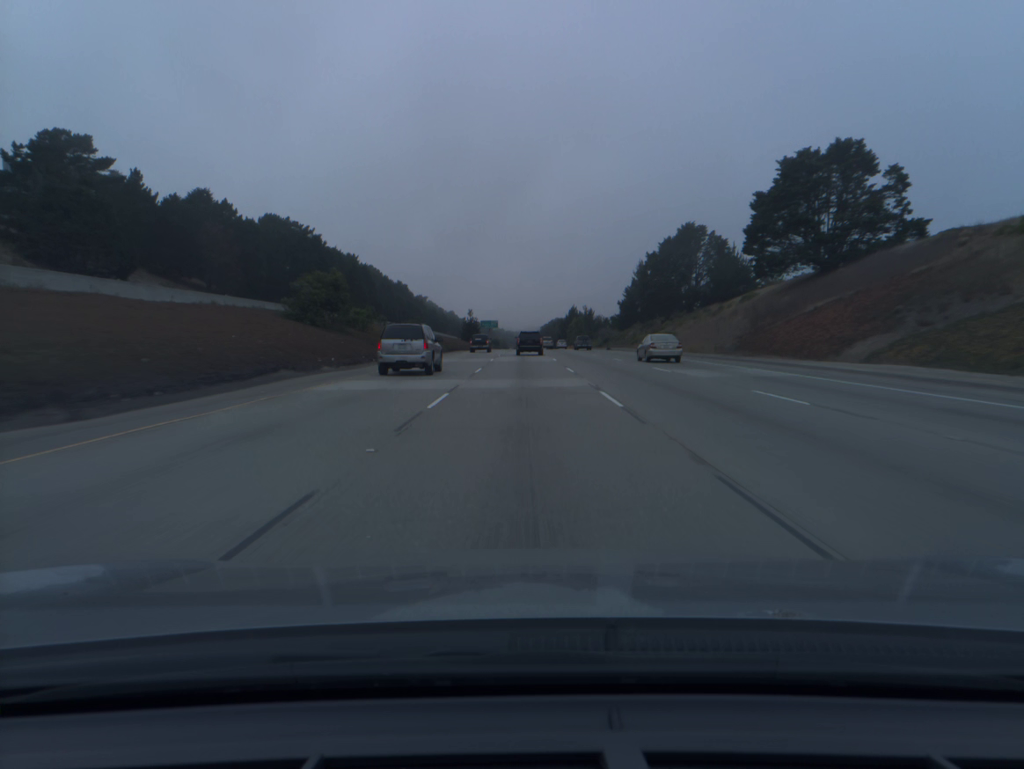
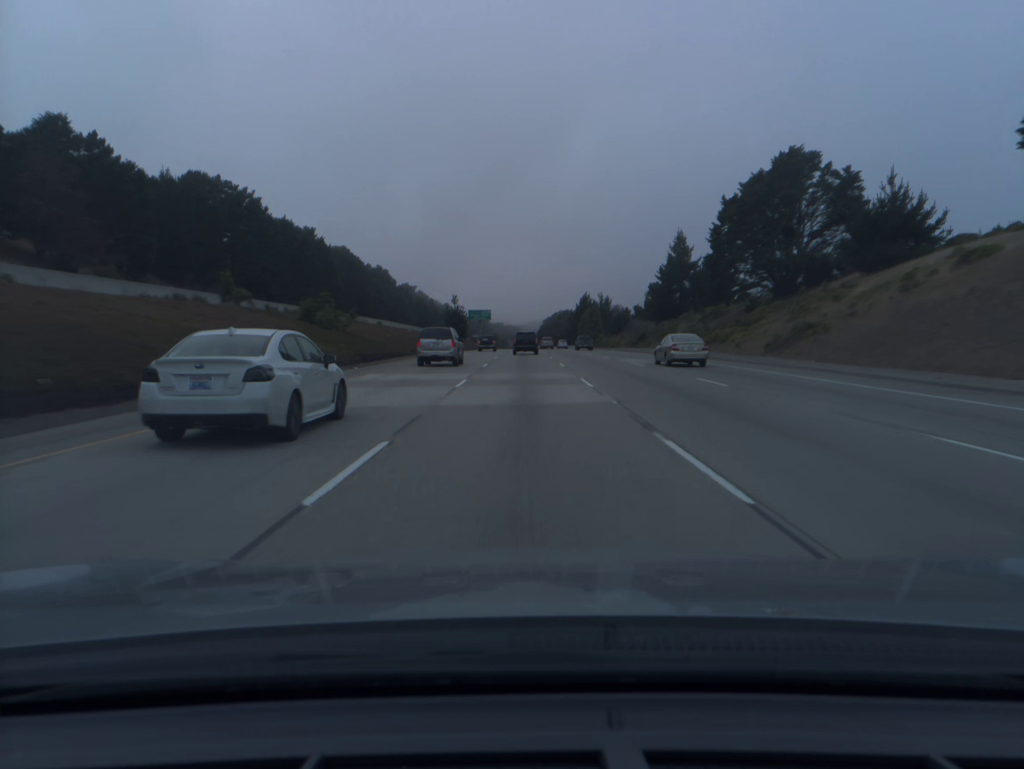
(0.0, +52.5) m; 0°
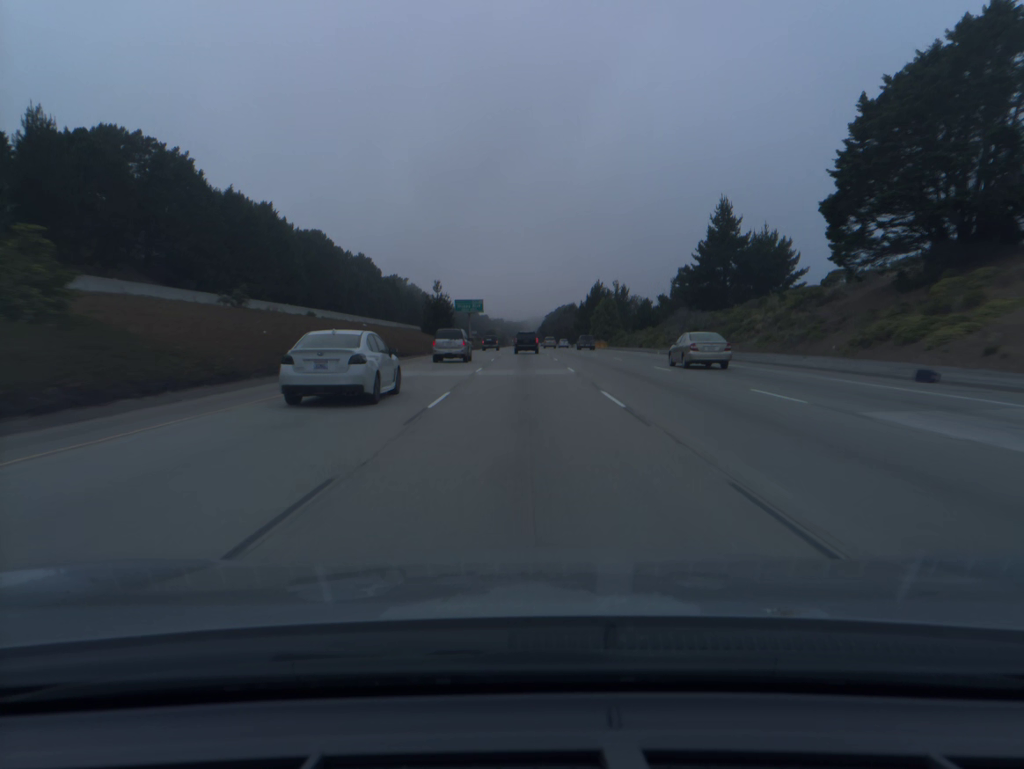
(0.0, +35.4) m; 0°
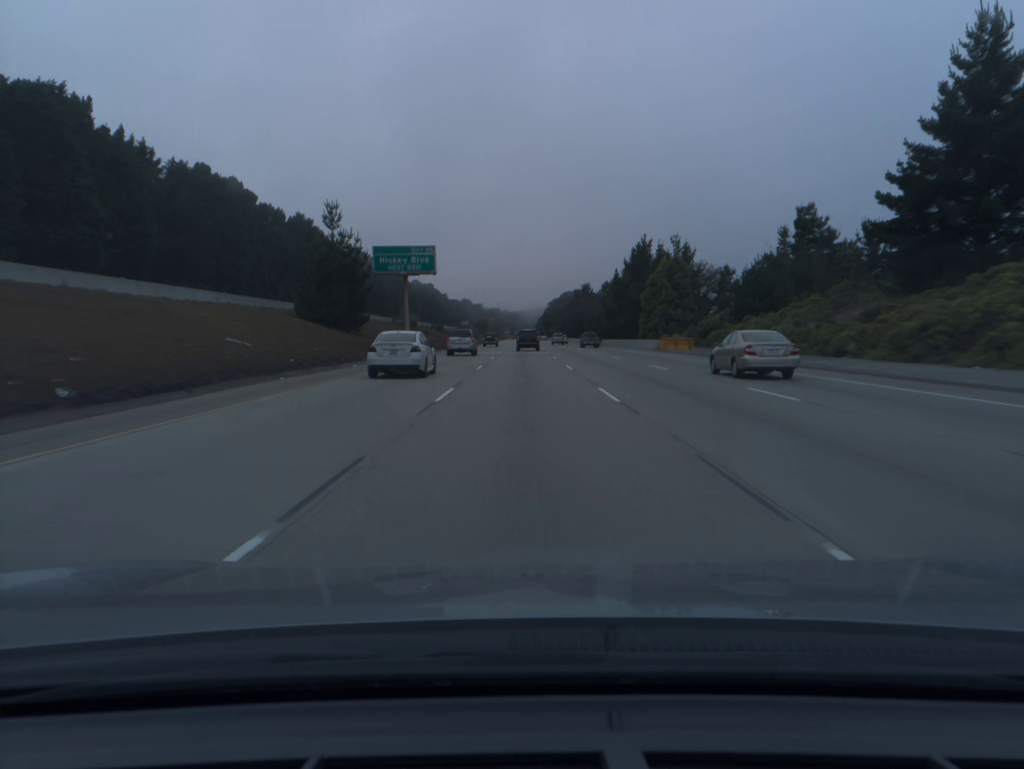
(-0.1, +71.9) m; 0°
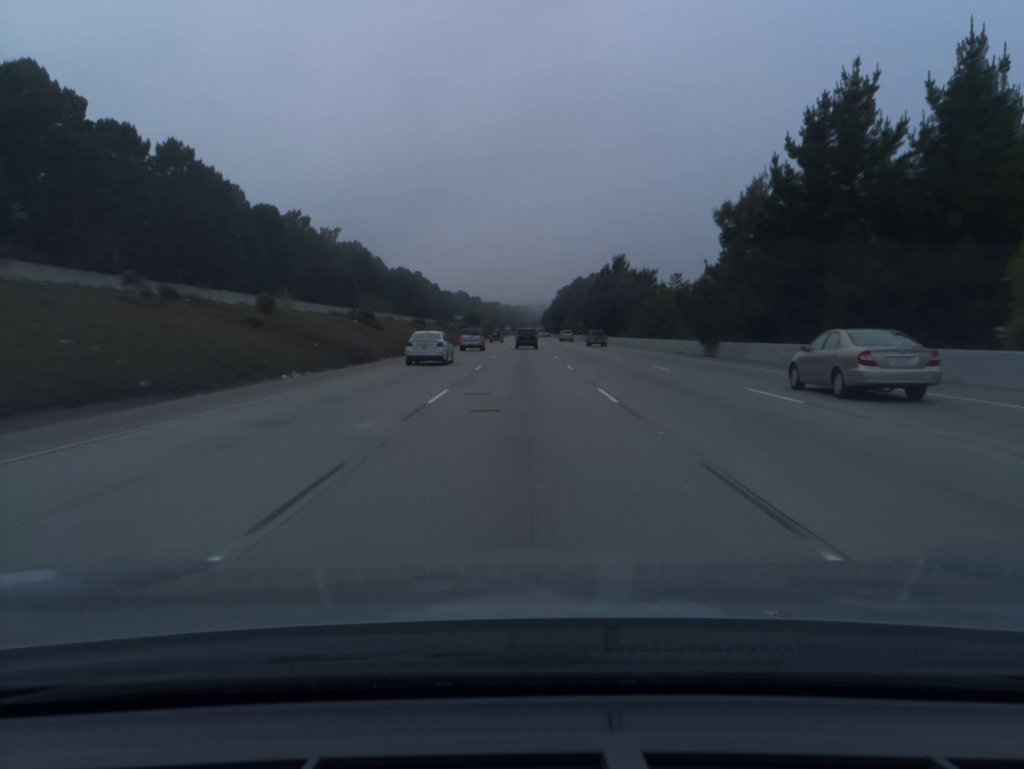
(-0.1, +73.4) m; 0°
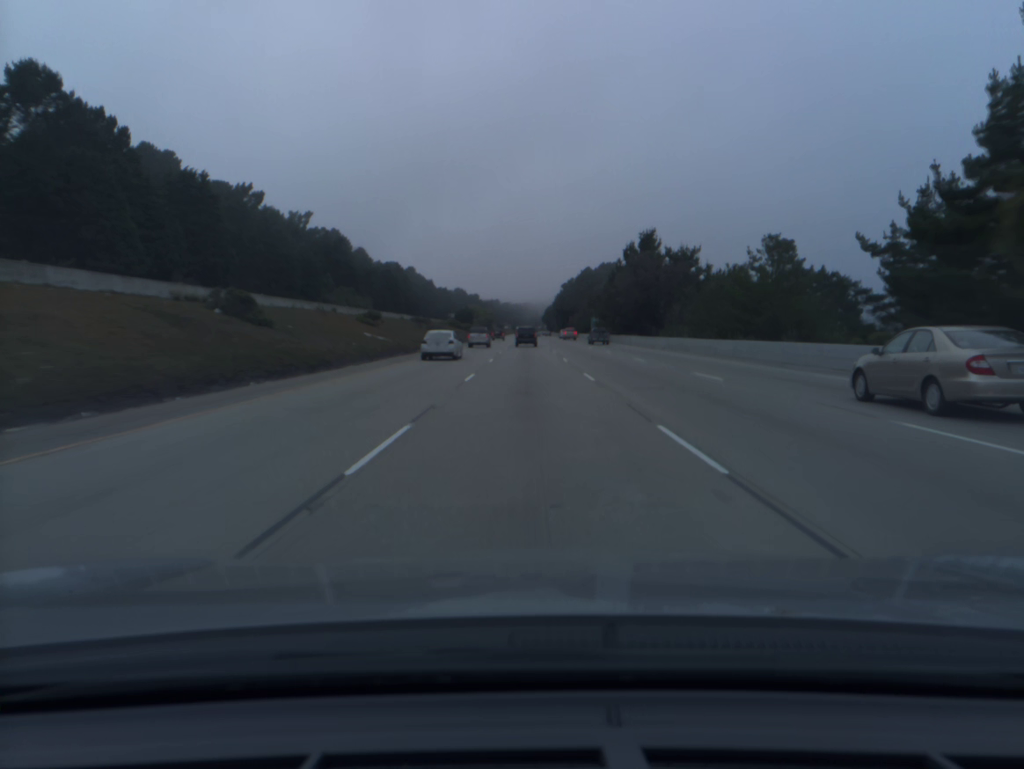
(0.0, +37.3) m; 0°
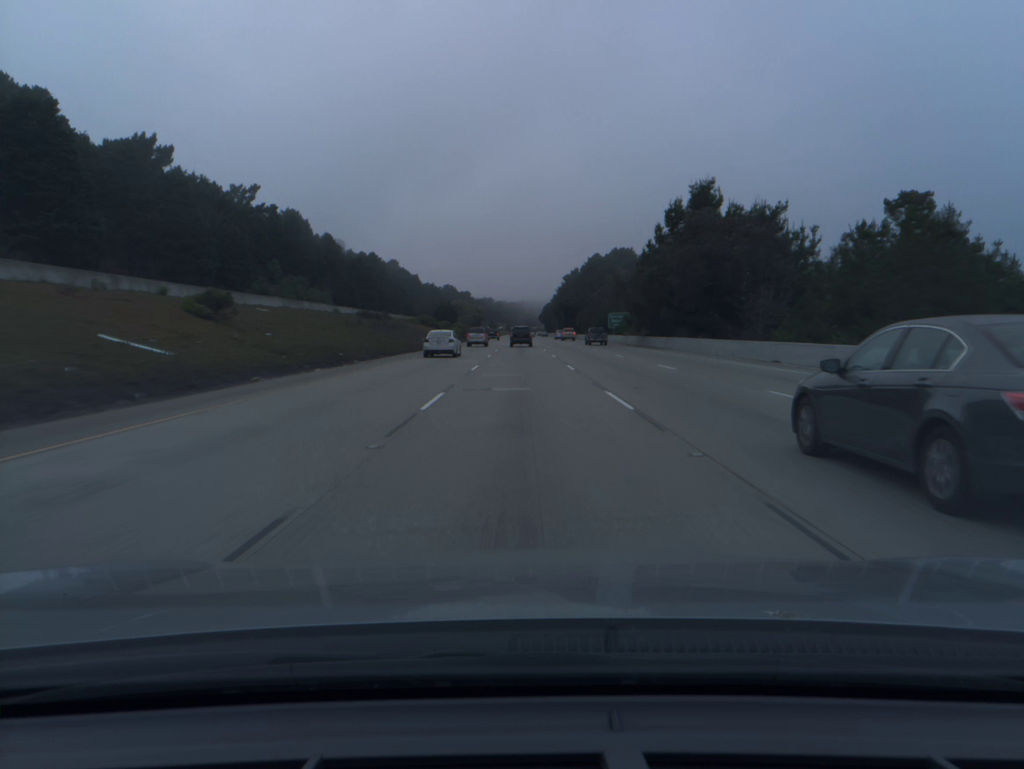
(+0.1, +37.5) m; 0°
